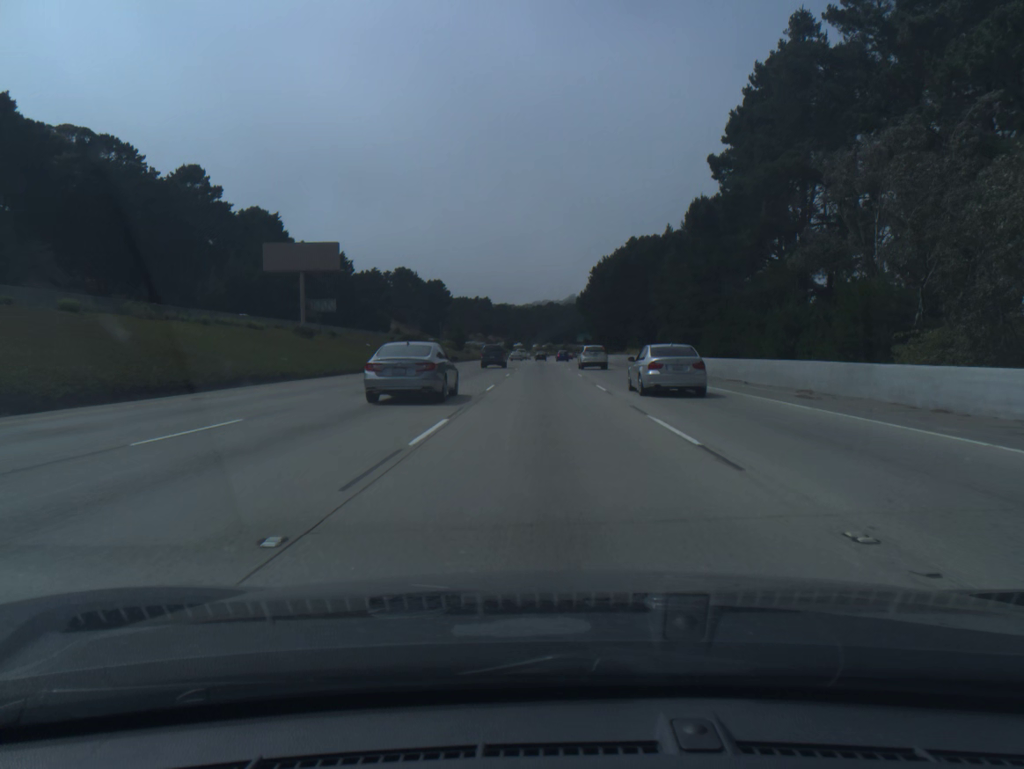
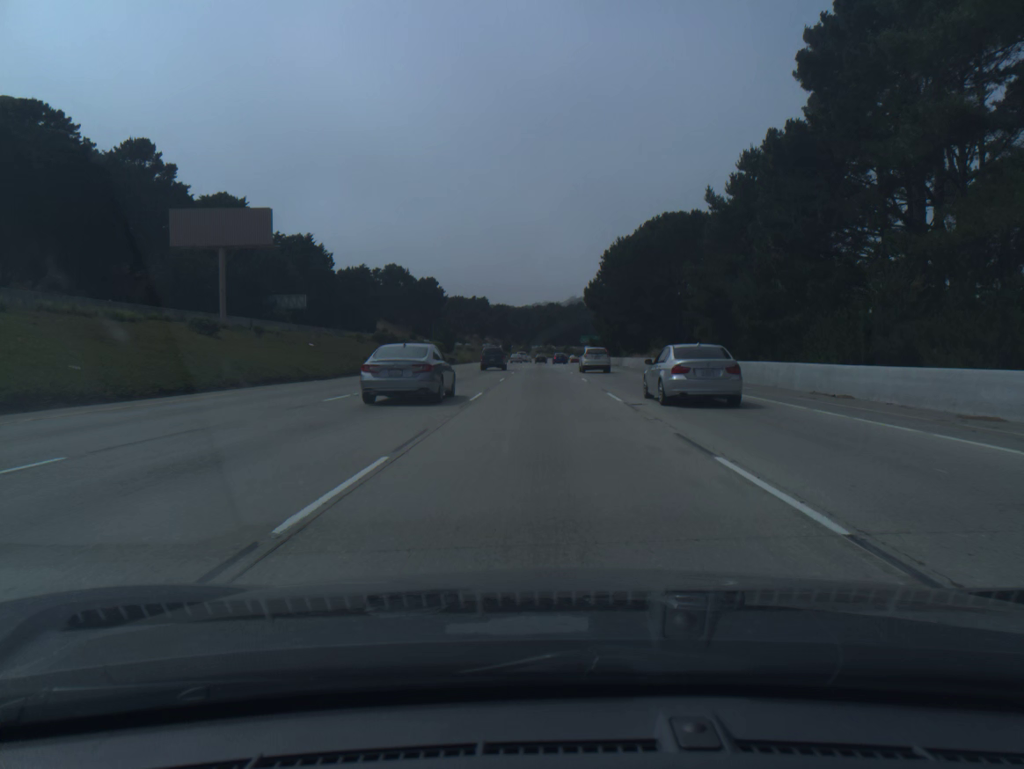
(0.0, +19.6) m; 0°
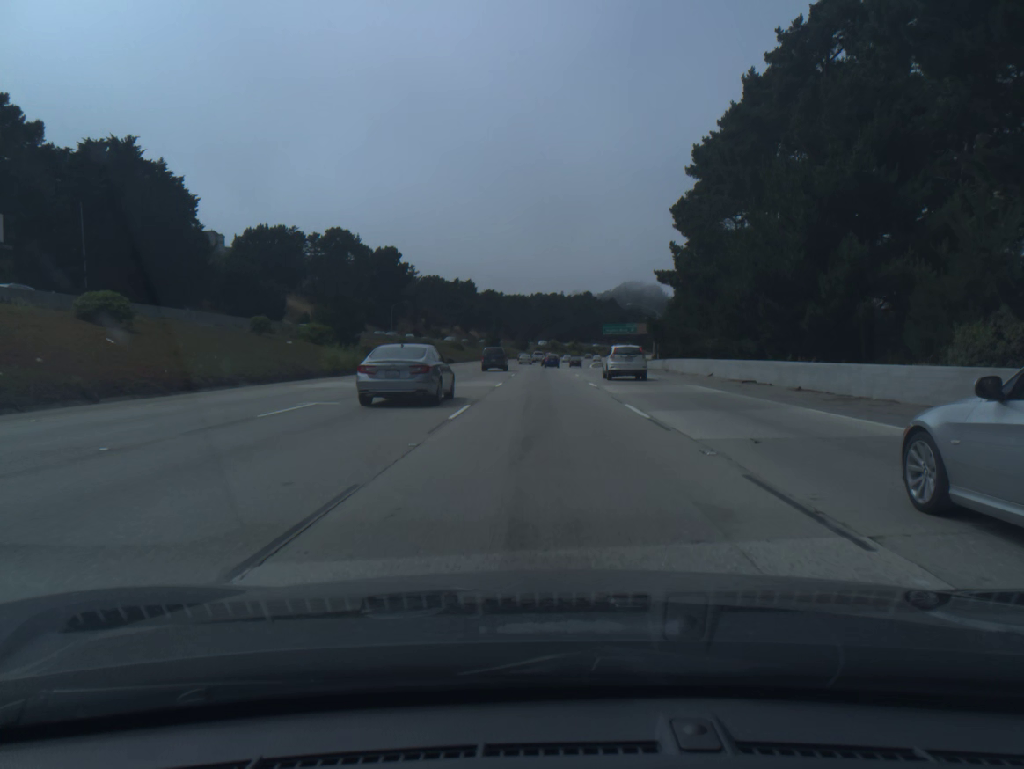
(-0.3, +78.1) m; 0°
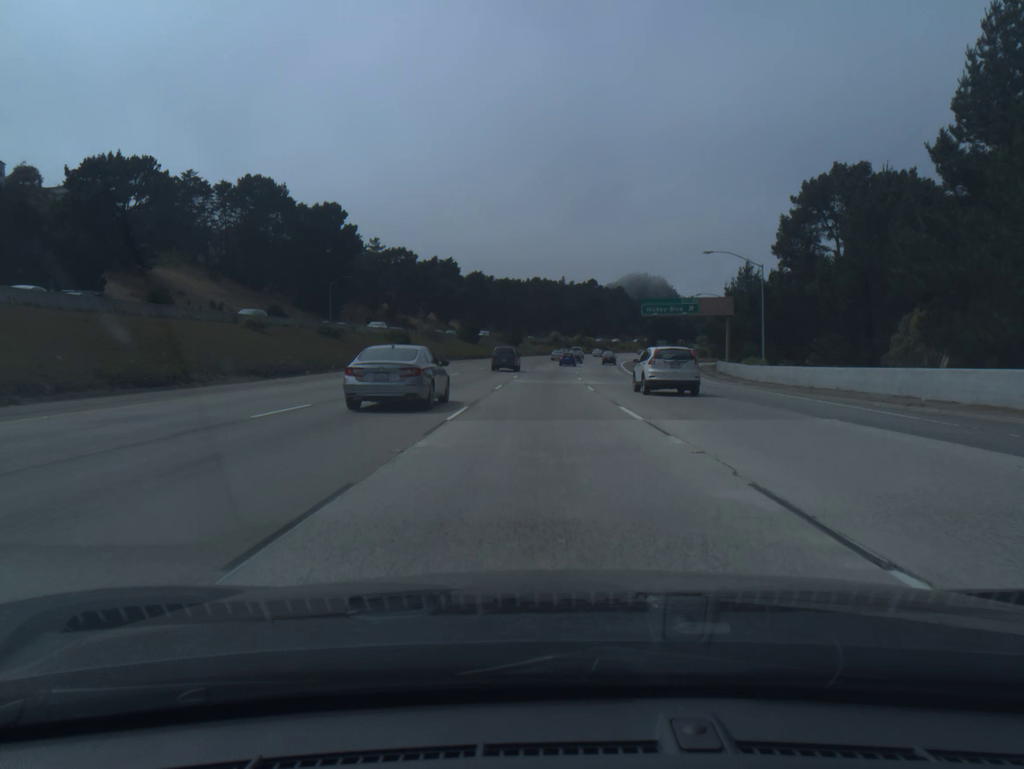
(+0.1, +58.3) m; 0°
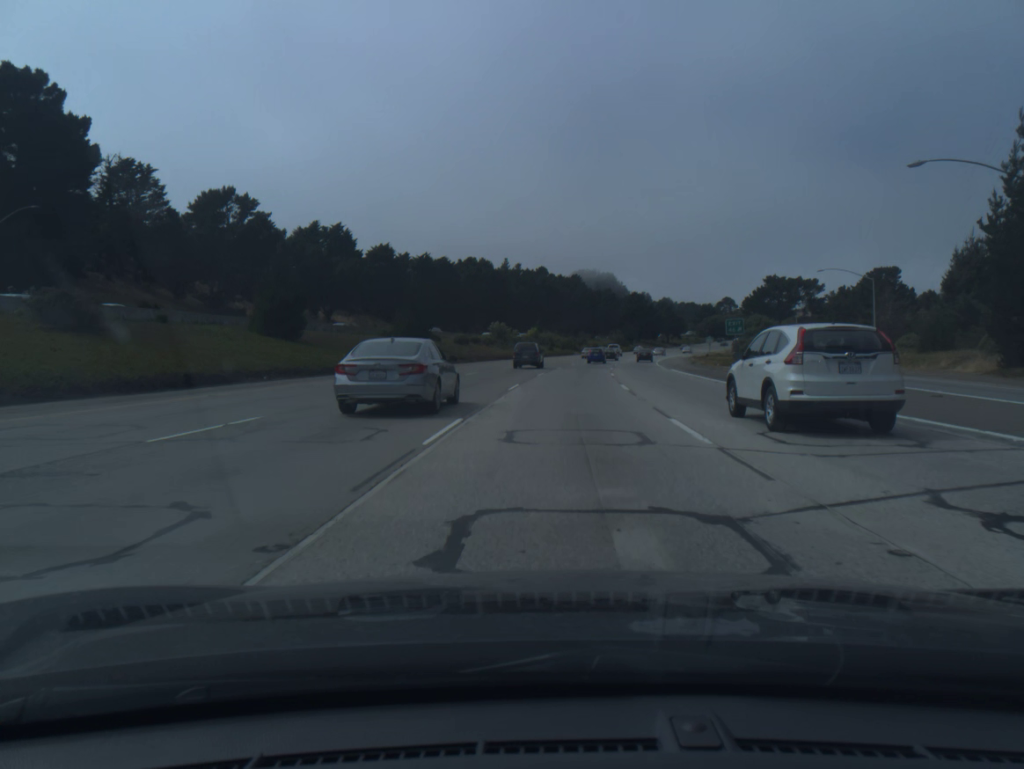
(+1.4, +77.3) m; +4°
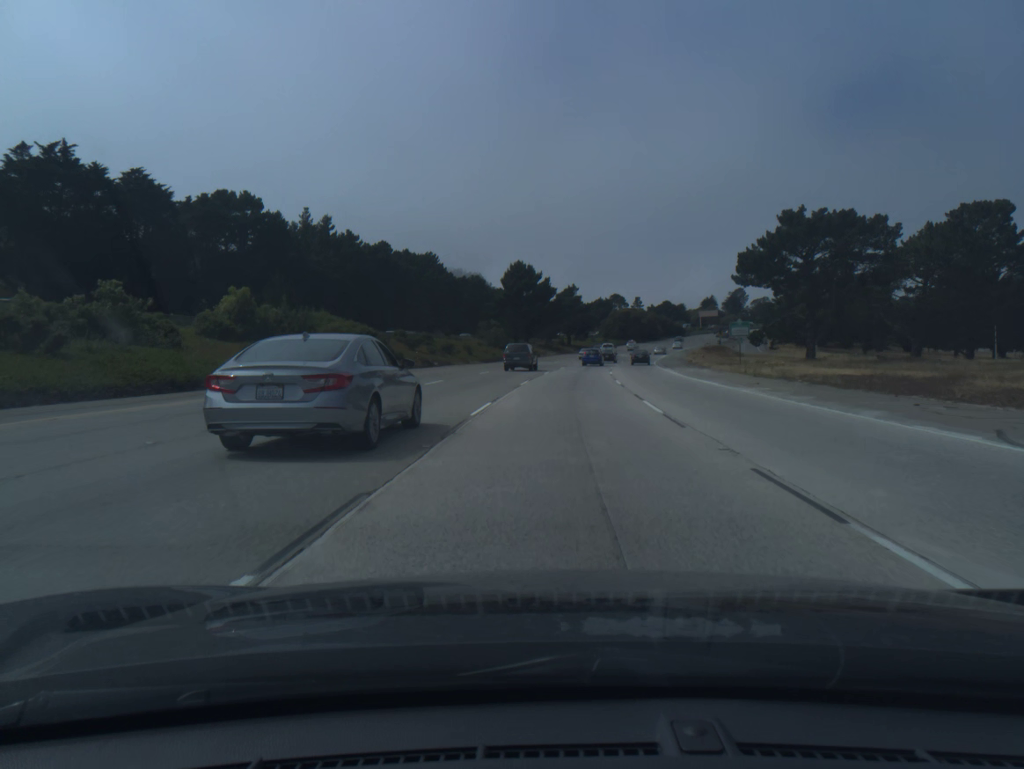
(+8.3, +96.3) m; +9°
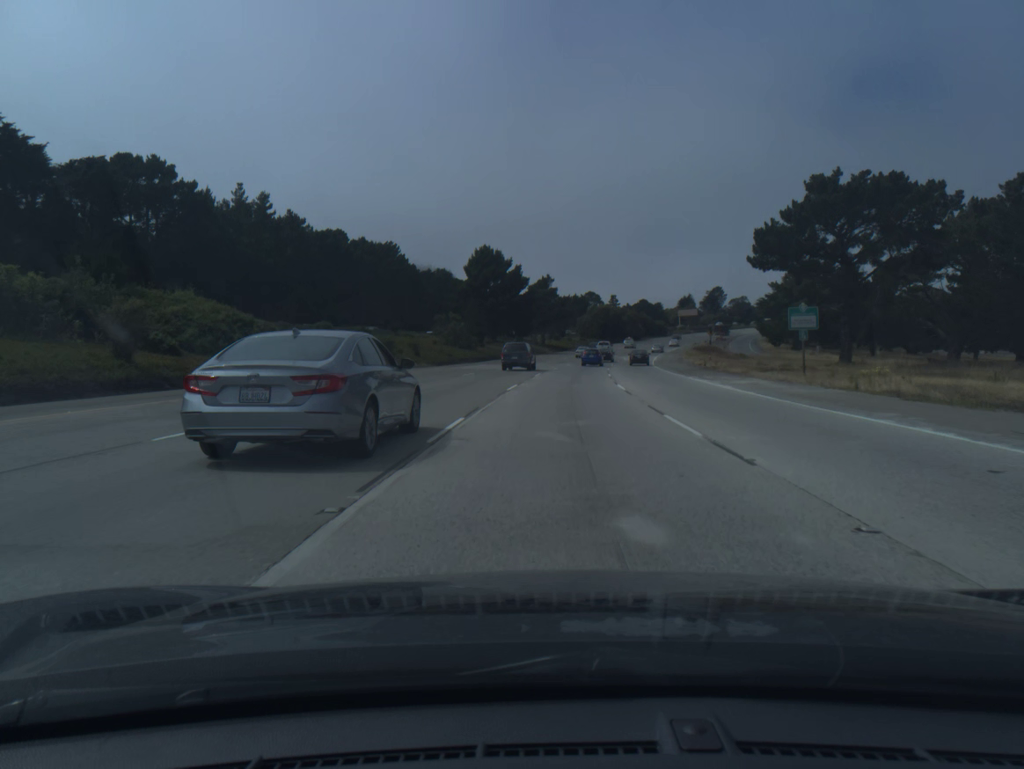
(+0.3, +19.2) m; +2°
